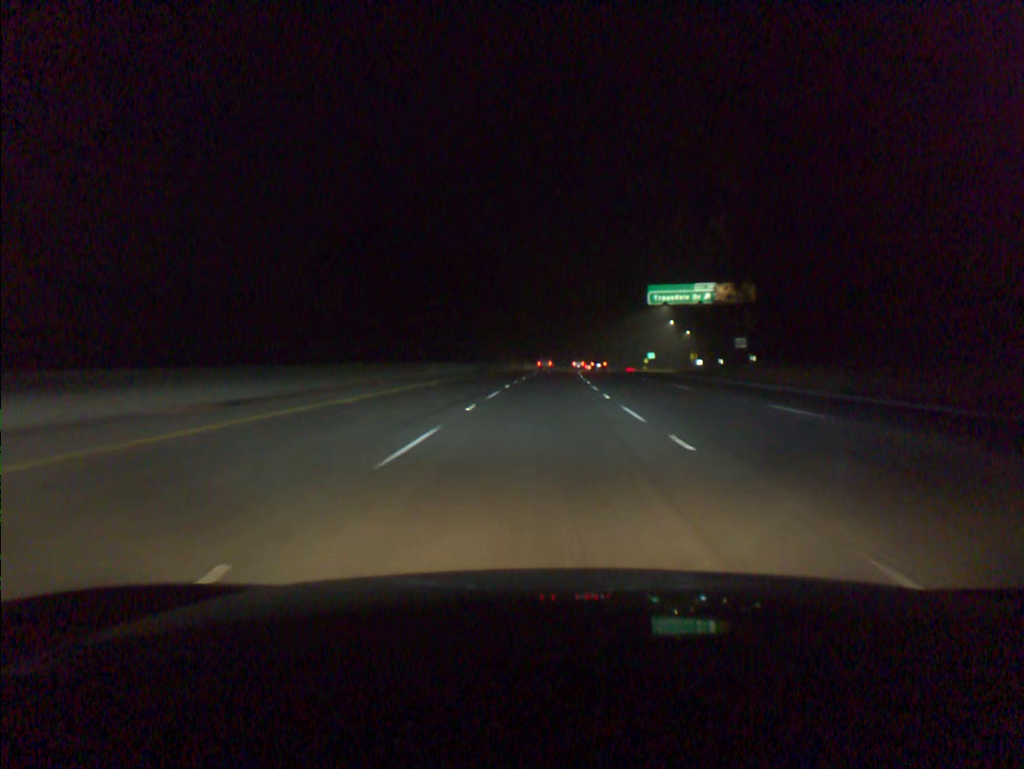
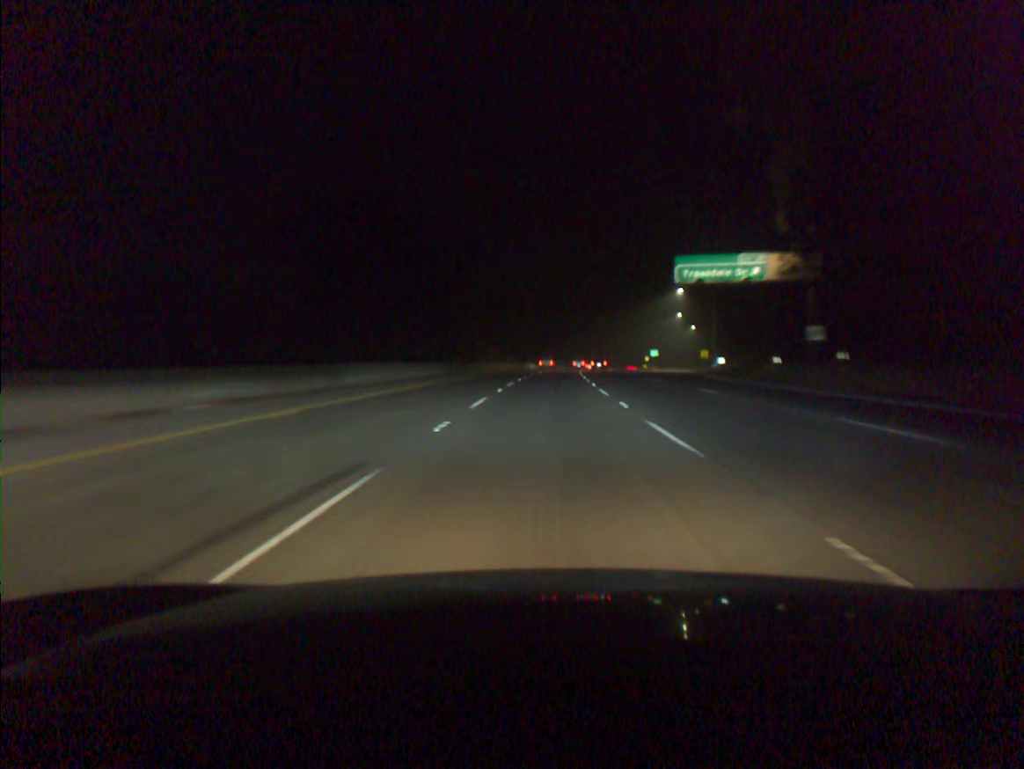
(+0.1, +19.6) m; +1°
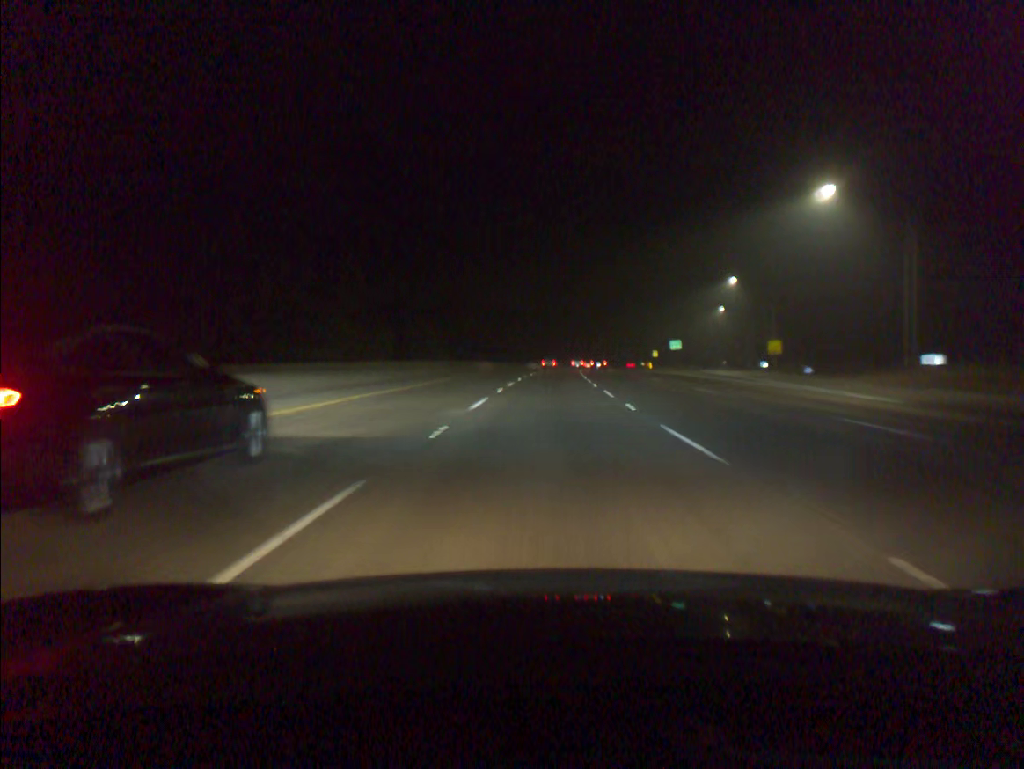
(+1.1, +58.9) m; +2°
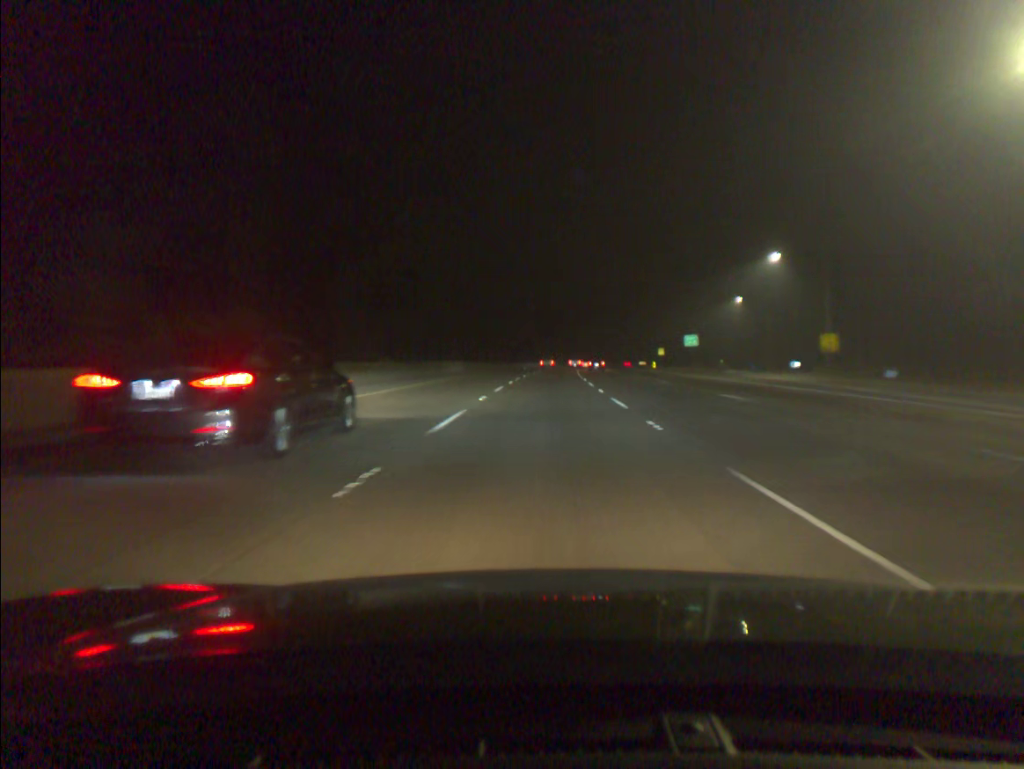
(+0.2, +19.7) m; +1°
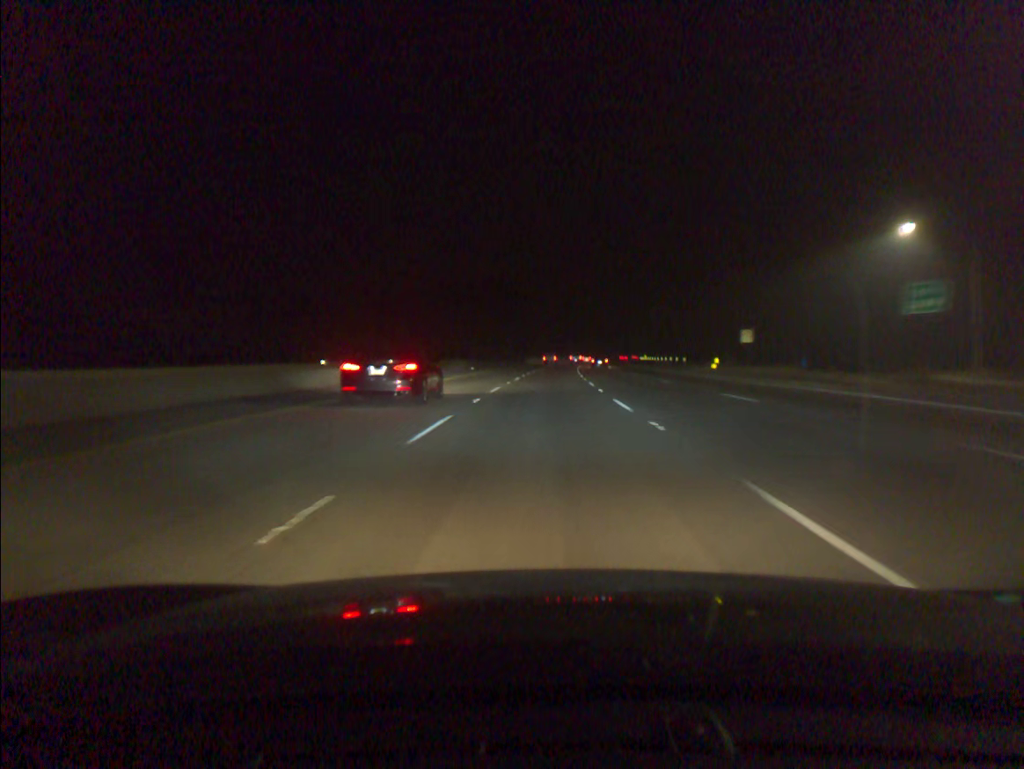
(+1.0, +59.4) m; +2°
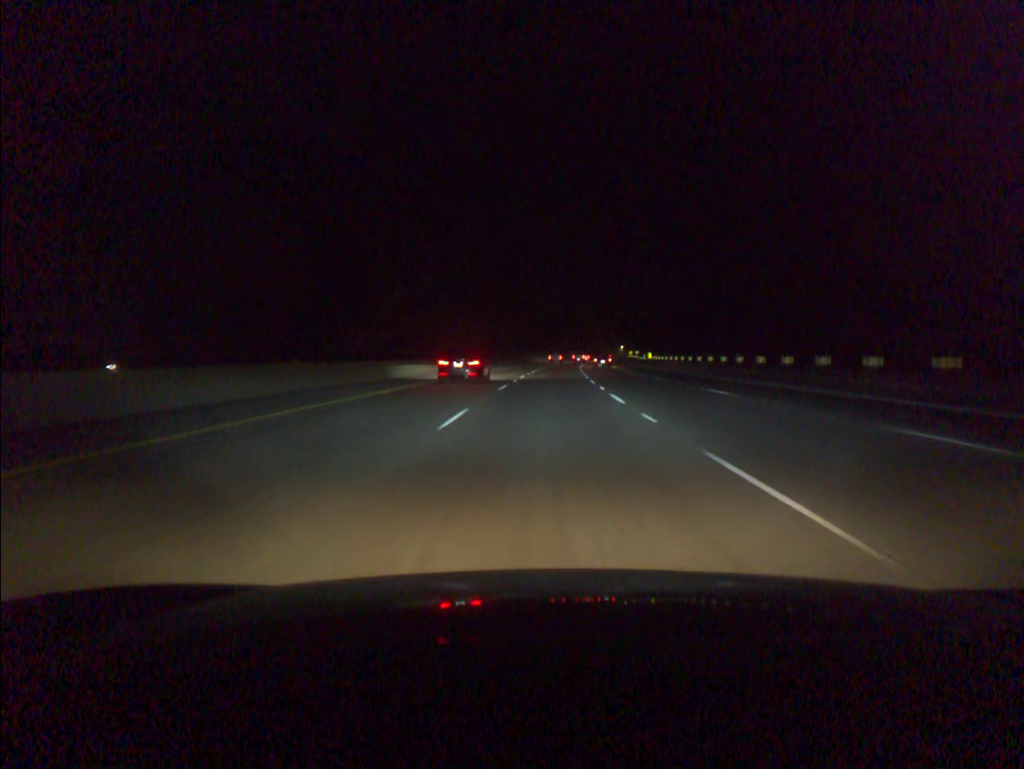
(+3.1, +99.9) m; +4°
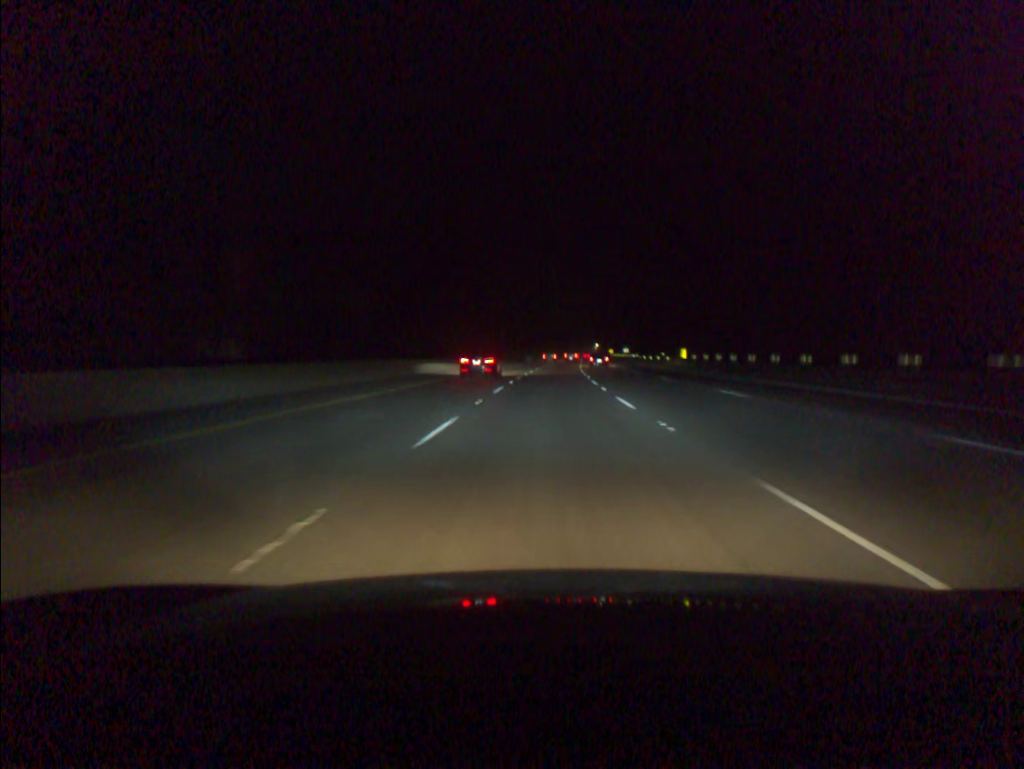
(+1.2, +60.7) m; +2°
